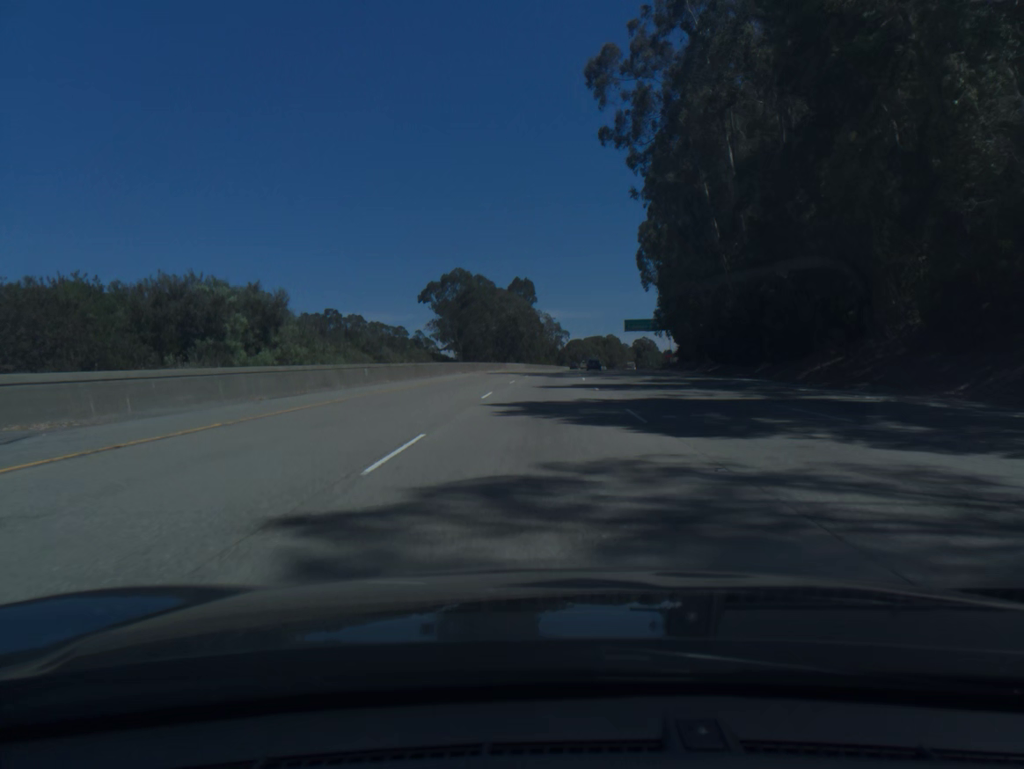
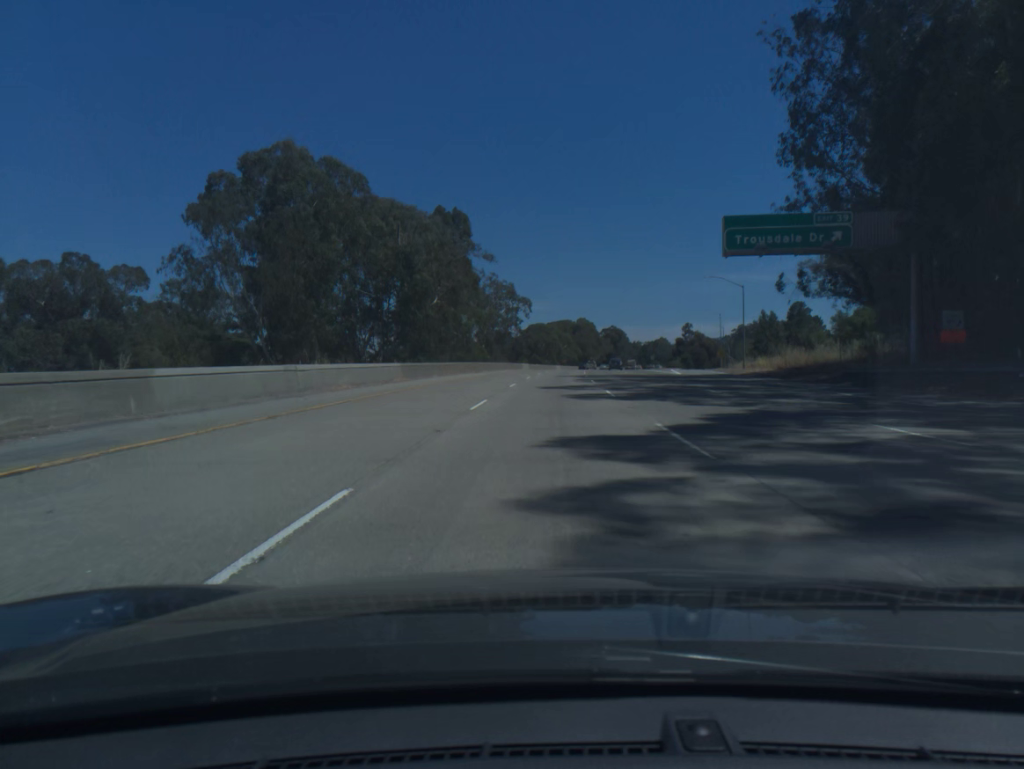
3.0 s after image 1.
(+2.1, +92.0) m; +3°
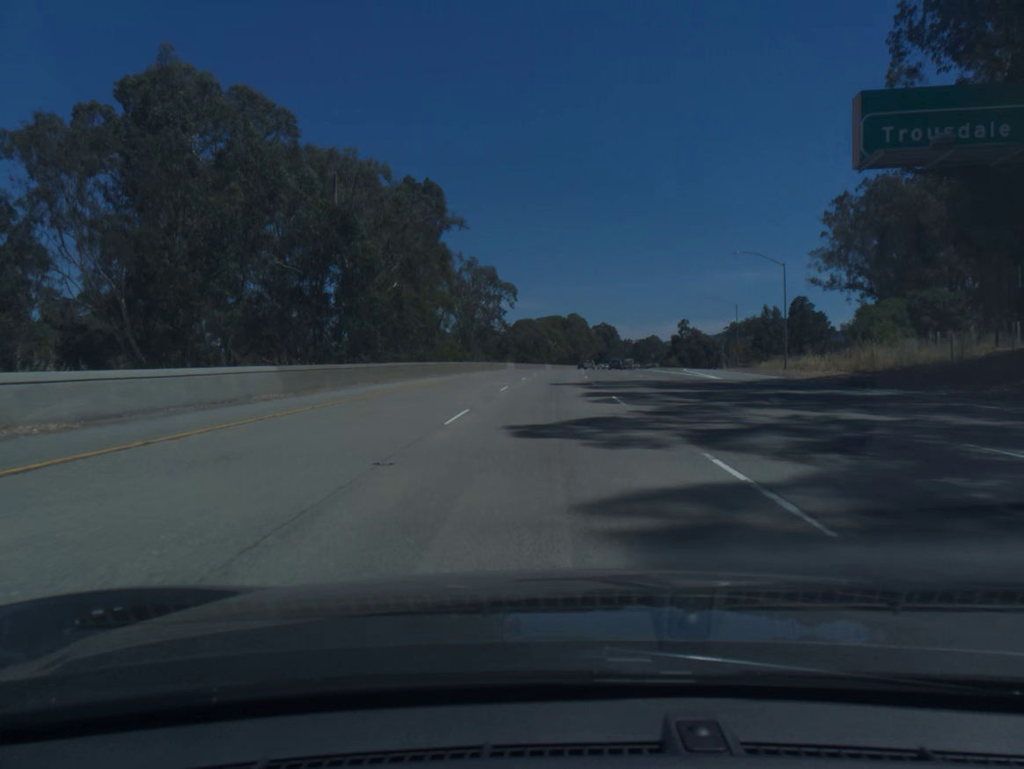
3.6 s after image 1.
(+0.1, +18.5) m; +1°
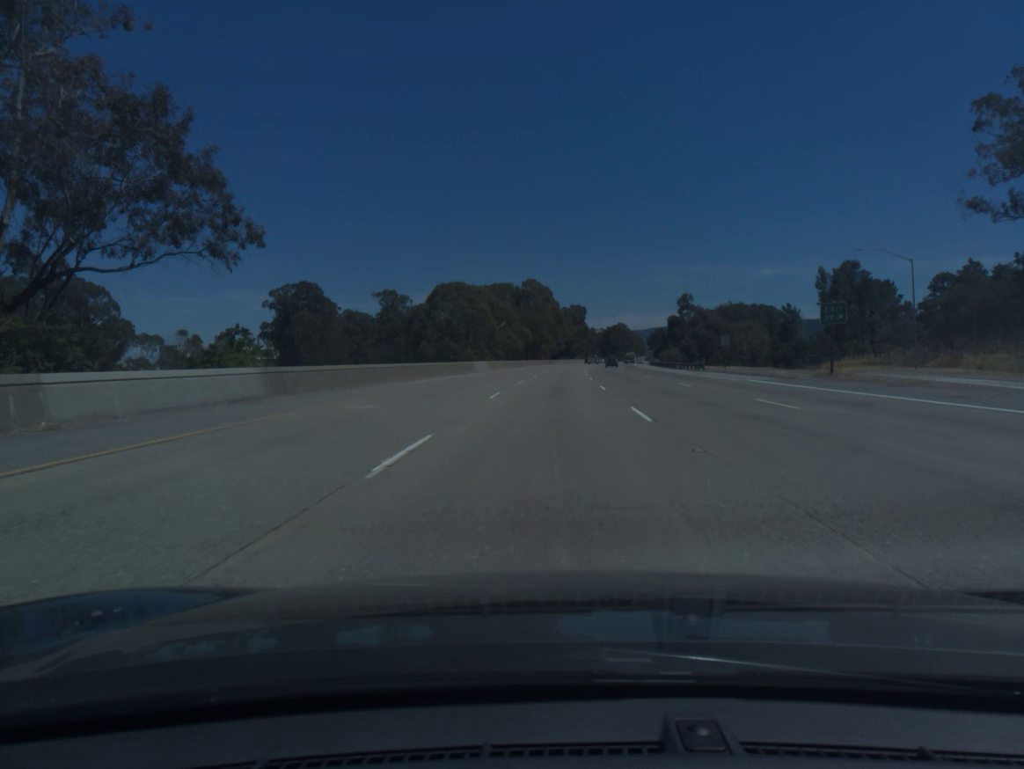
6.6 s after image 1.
(+2.7, +92.6) m; +3°
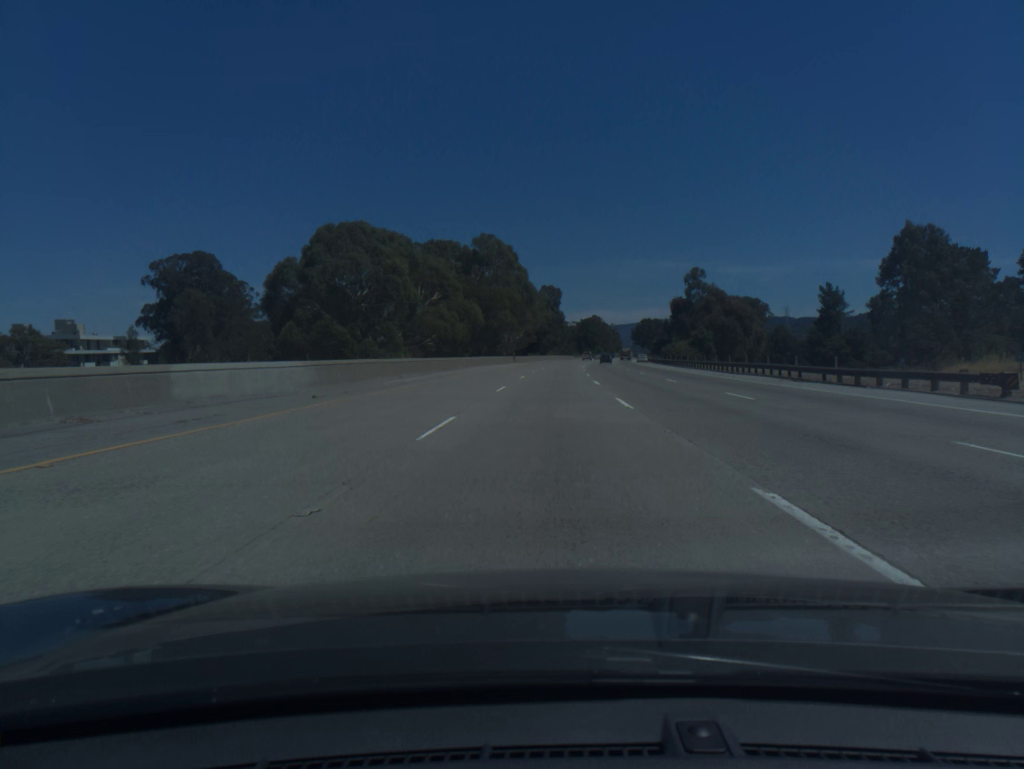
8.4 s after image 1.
(+1.1, +55.5) m; +2°
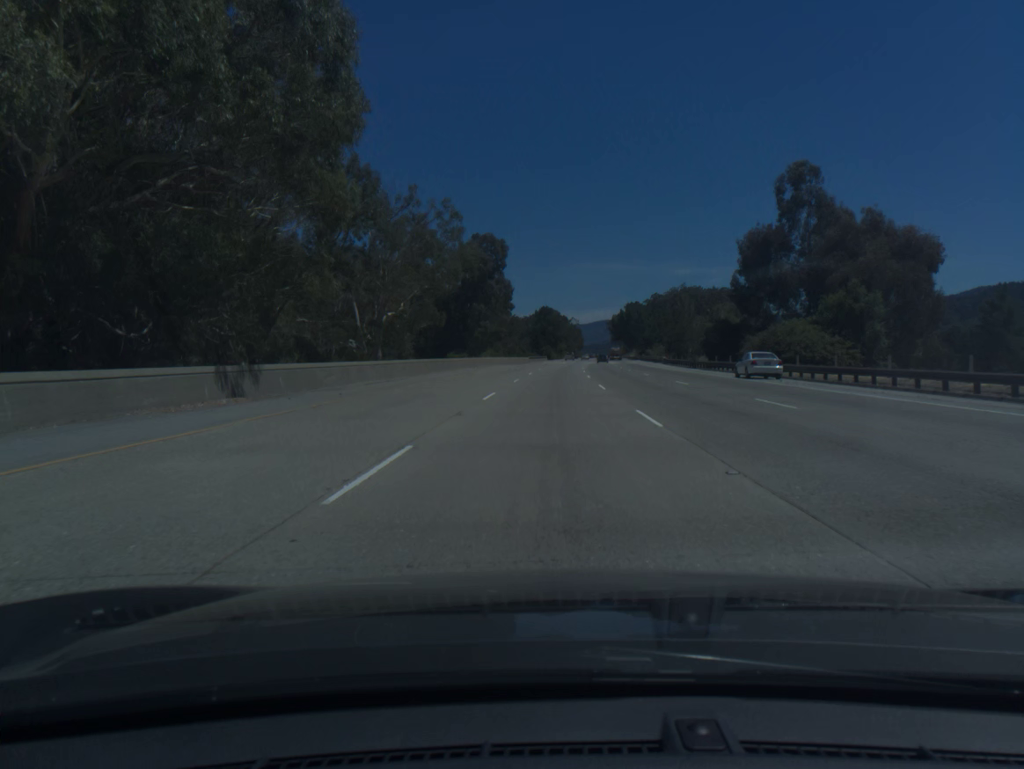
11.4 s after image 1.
(+2.8, +92.1) m; +4°
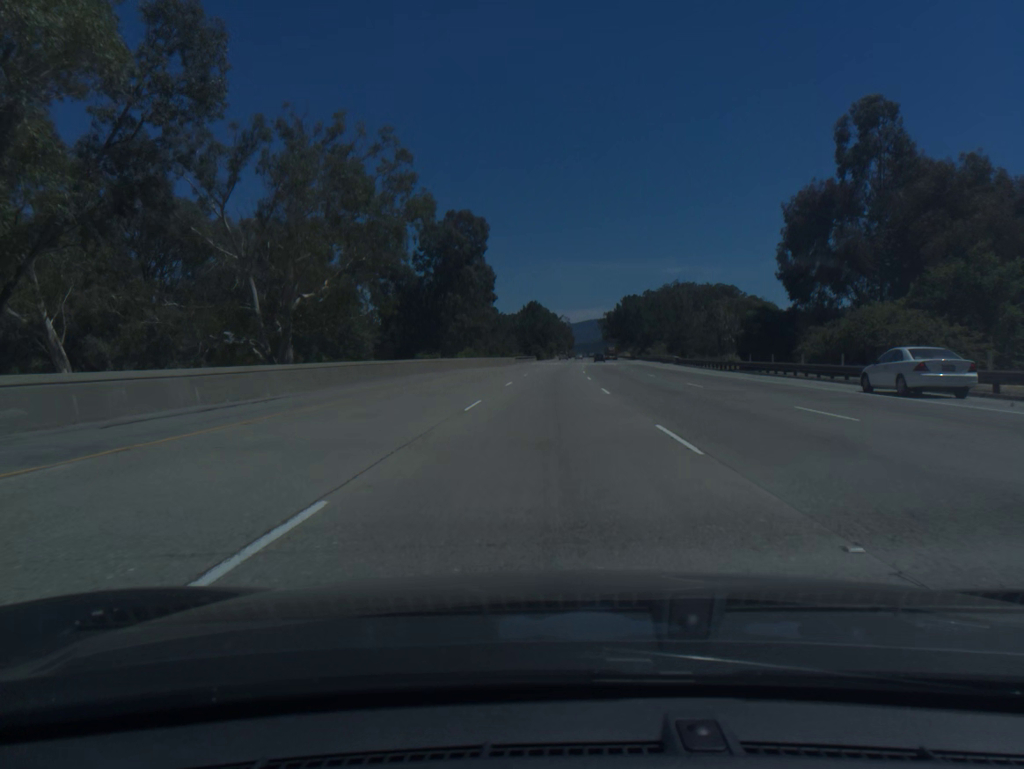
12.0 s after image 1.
(+0.1, +18.4) m; +1°
